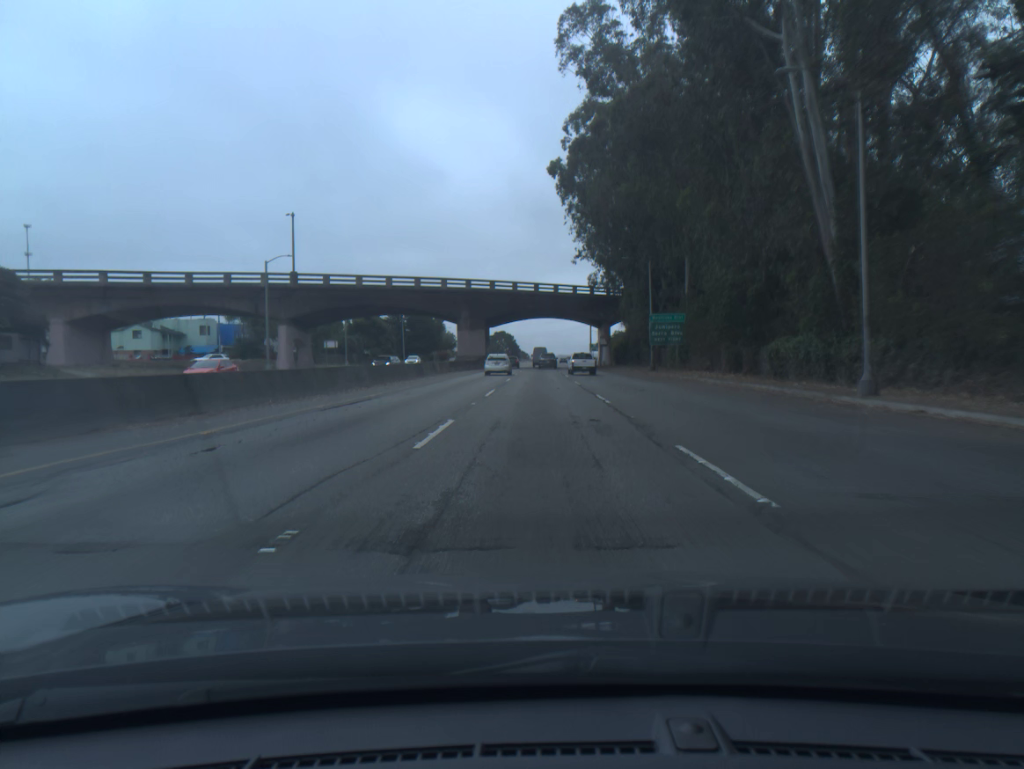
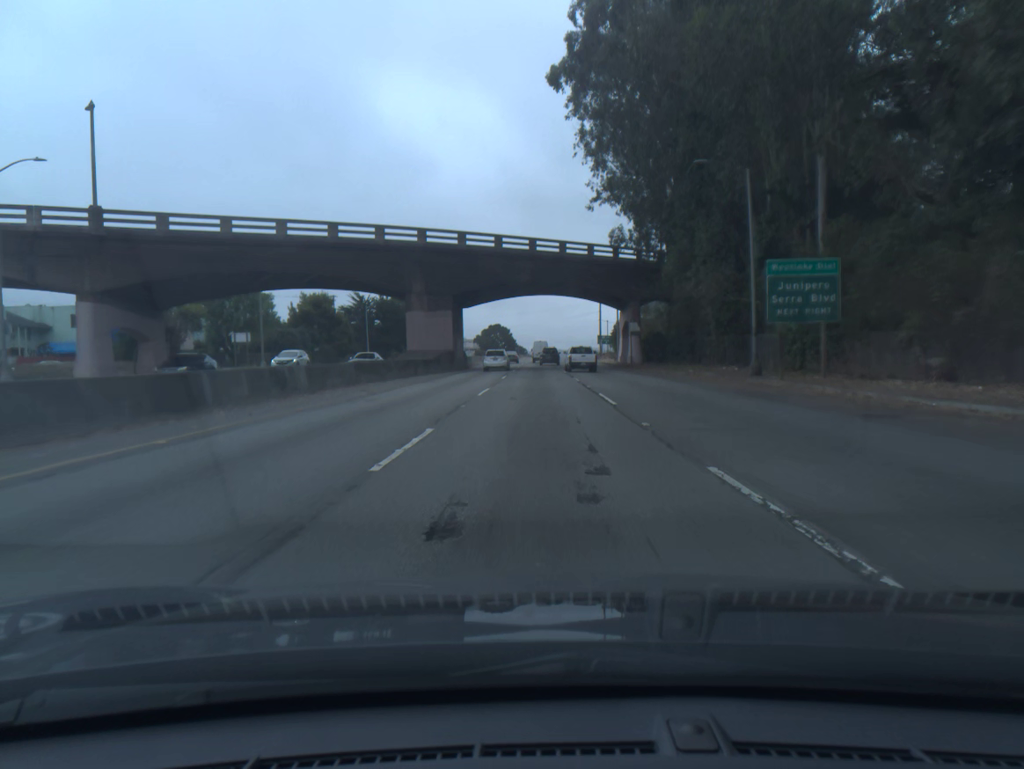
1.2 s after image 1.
(-0.1, +31.8) m; 0°
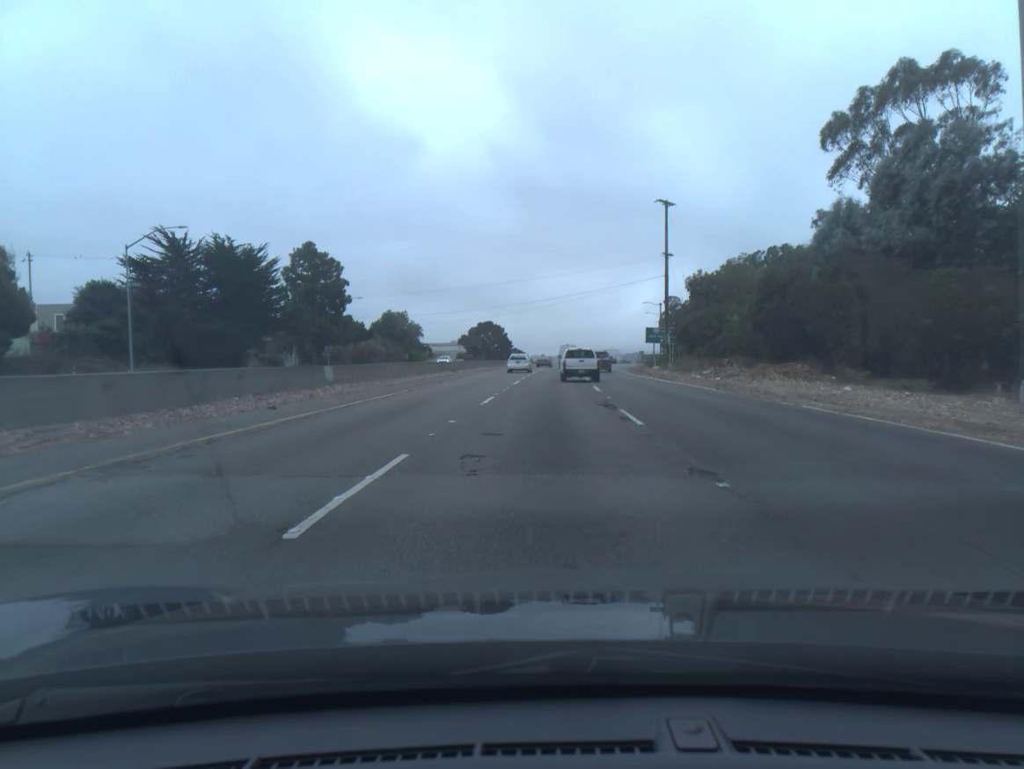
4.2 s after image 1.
(-0.2, +76.7) m; 0°
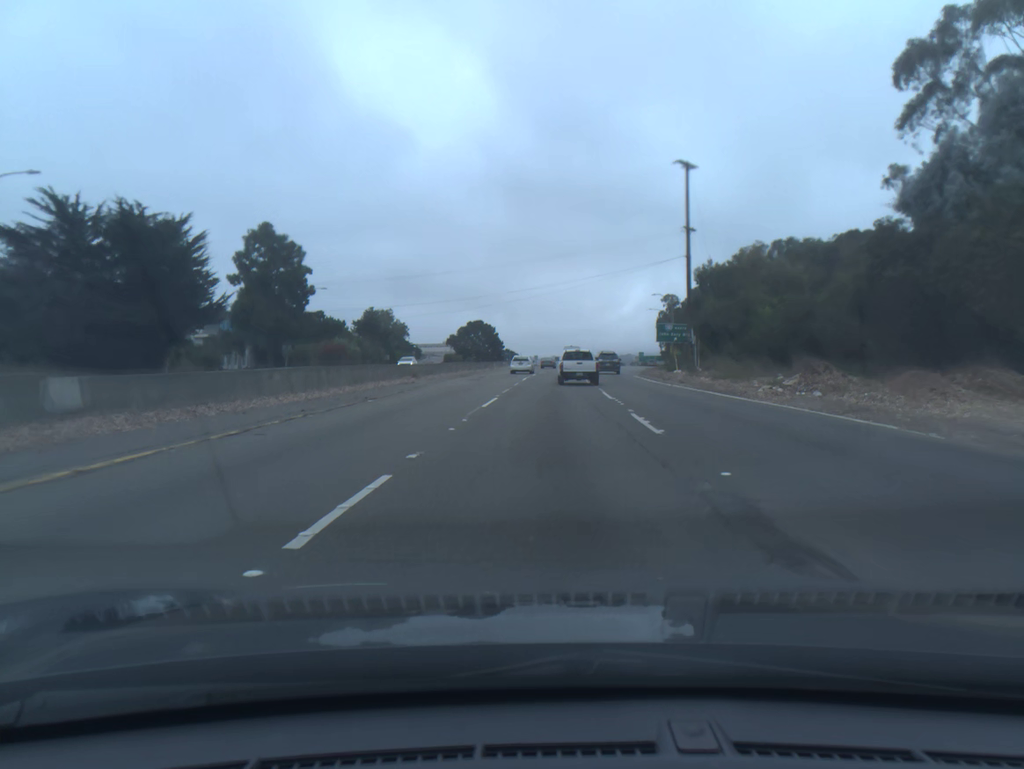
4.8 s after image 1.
(+0.1, +15.0) m; +1°
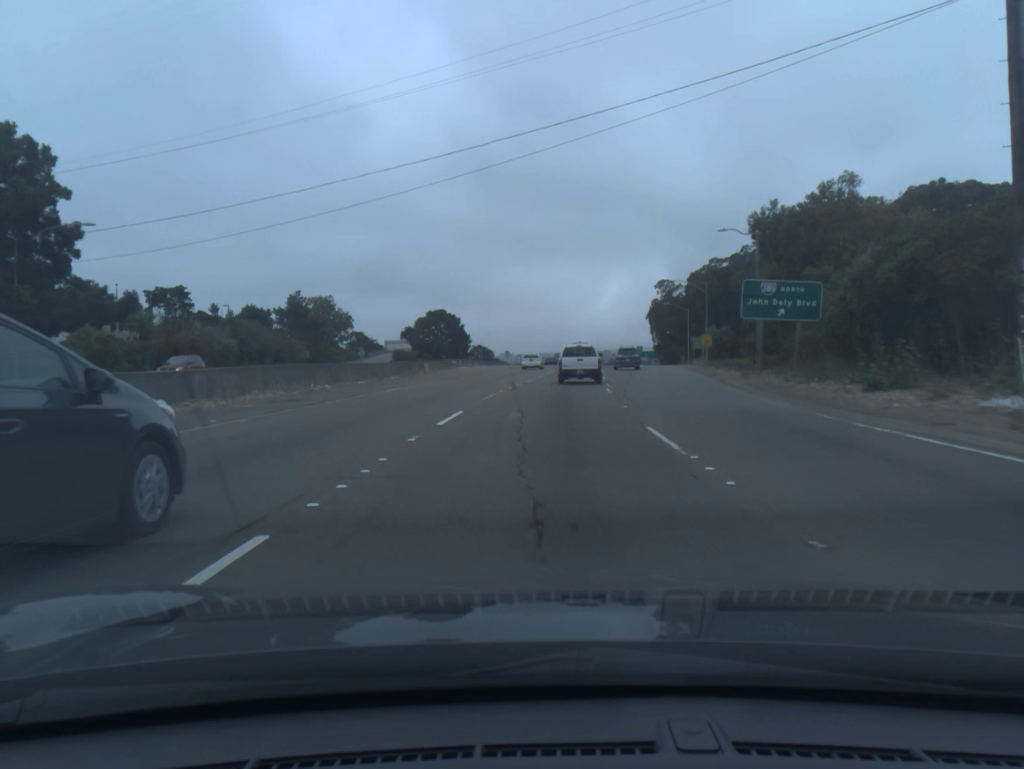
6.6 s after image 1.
(+0.8, +43.4) m; +2°
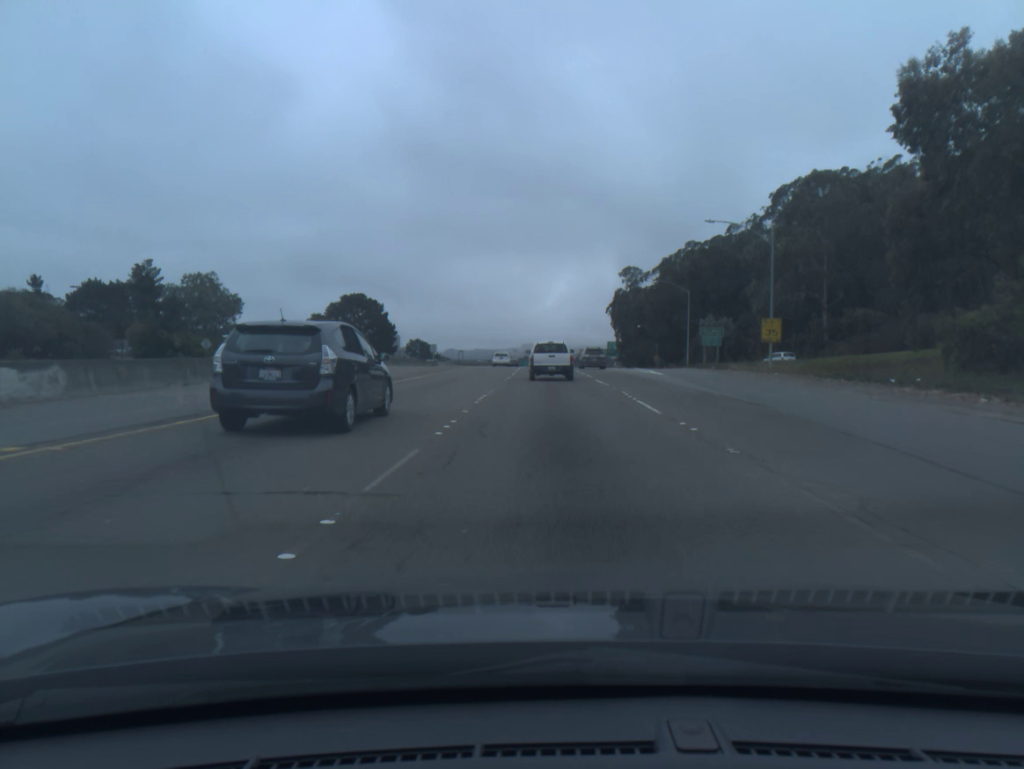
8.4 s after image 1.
(+1.2, +41.4) m; +4°
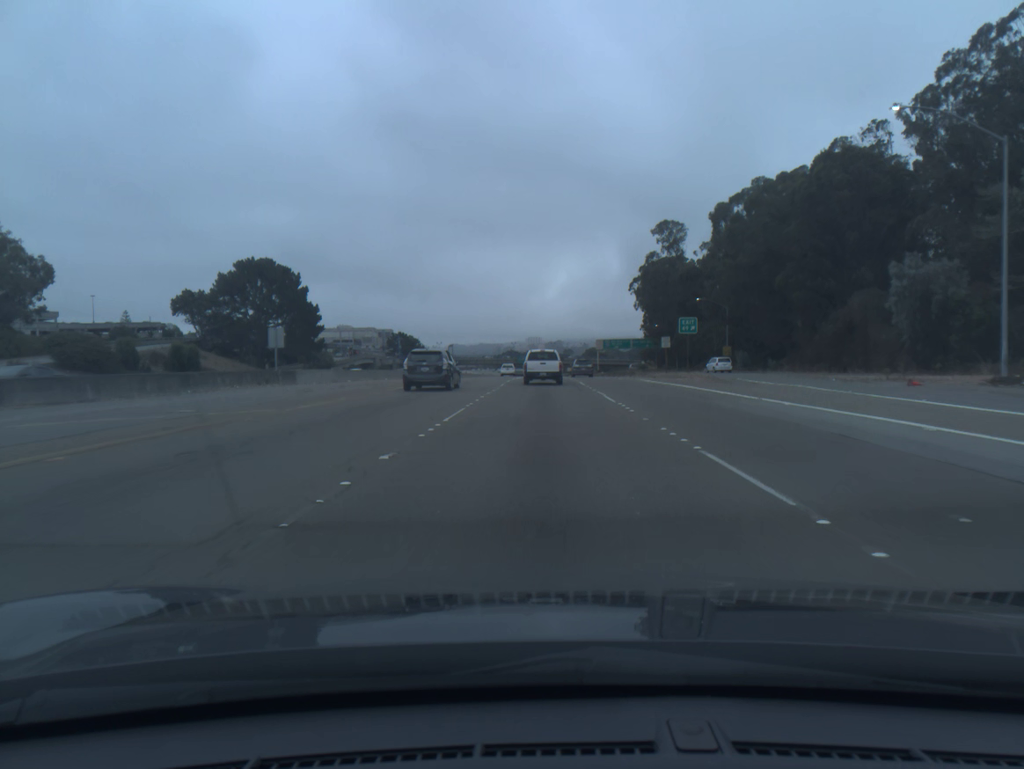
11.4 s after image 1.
(+0.4, +66.4) m; 0°
